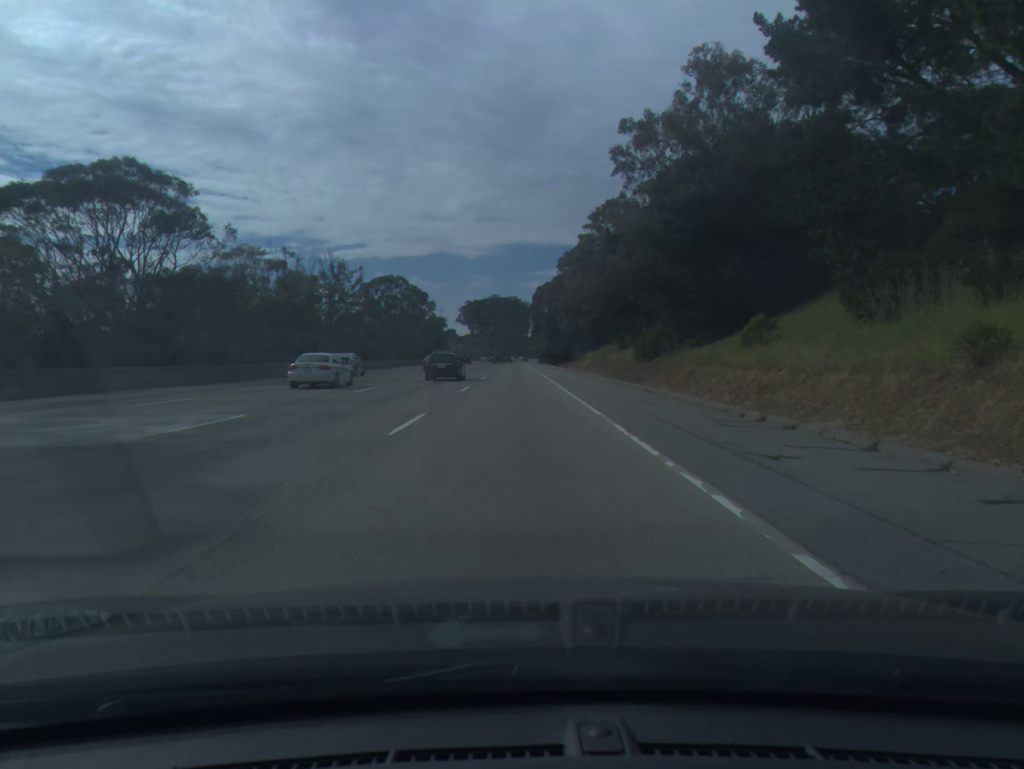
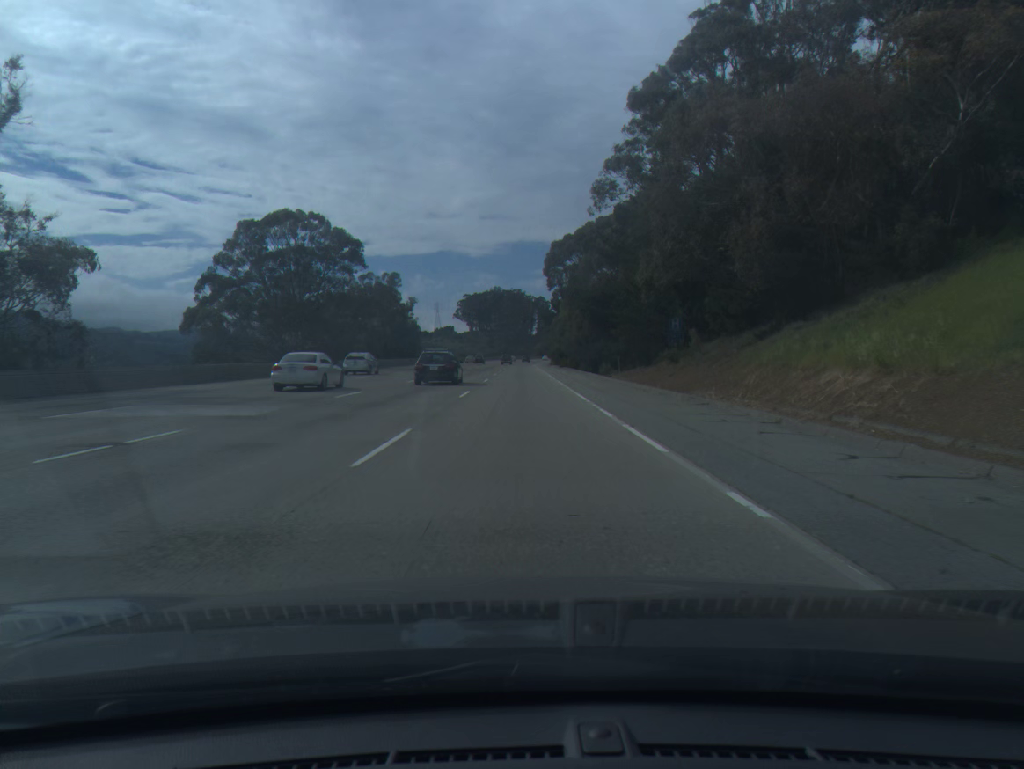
(-0.2, +62.4) m; 0°
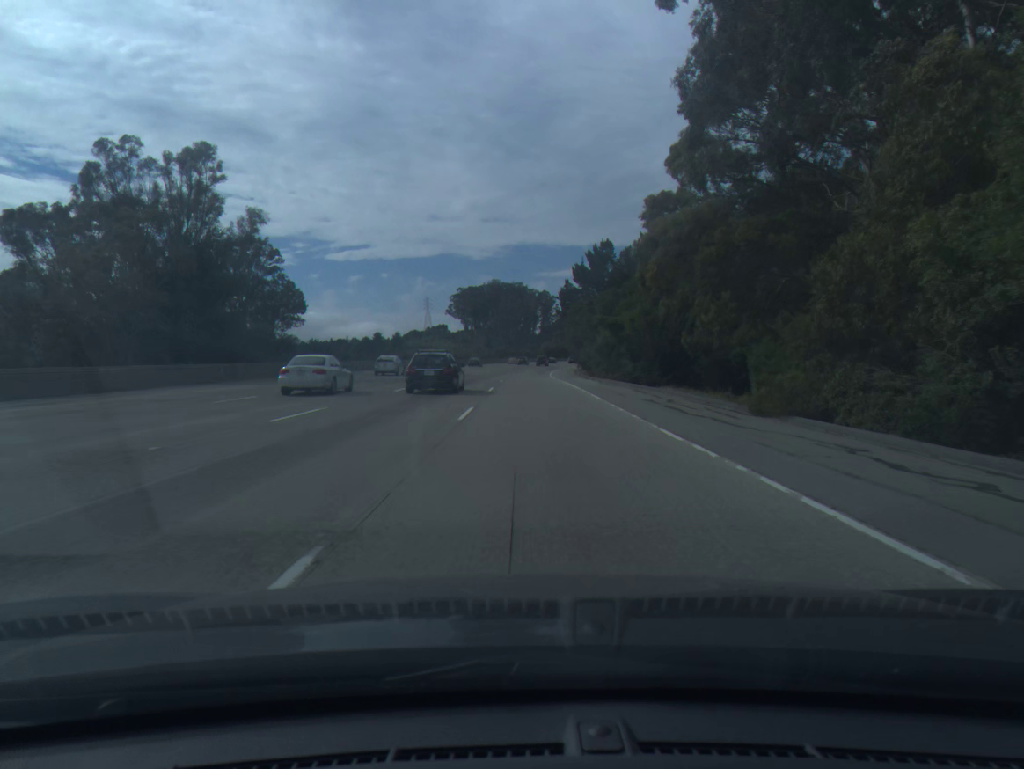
(-0.2, +81.0) m; 0°
